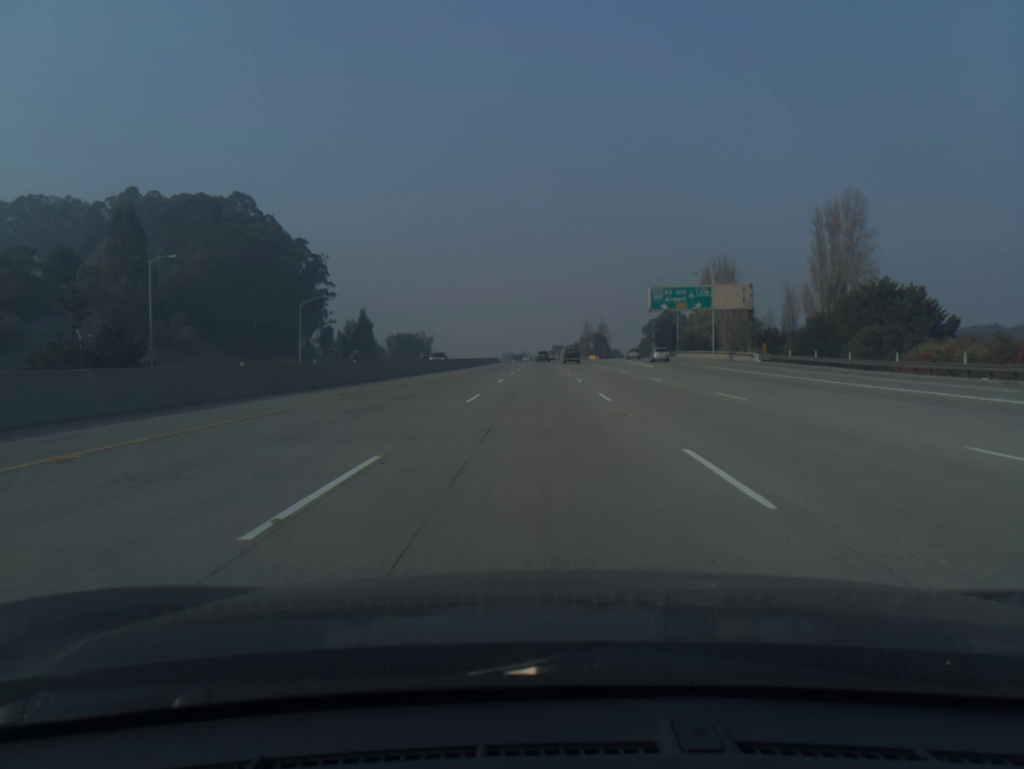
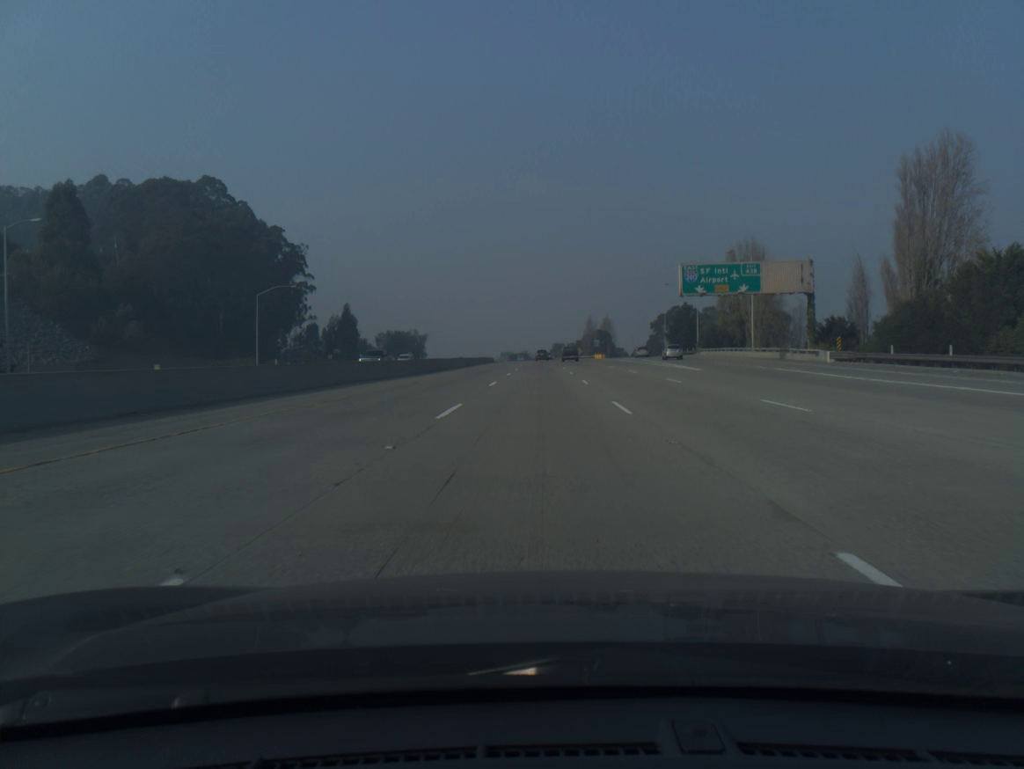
(0.0, +19.7) m; 0°
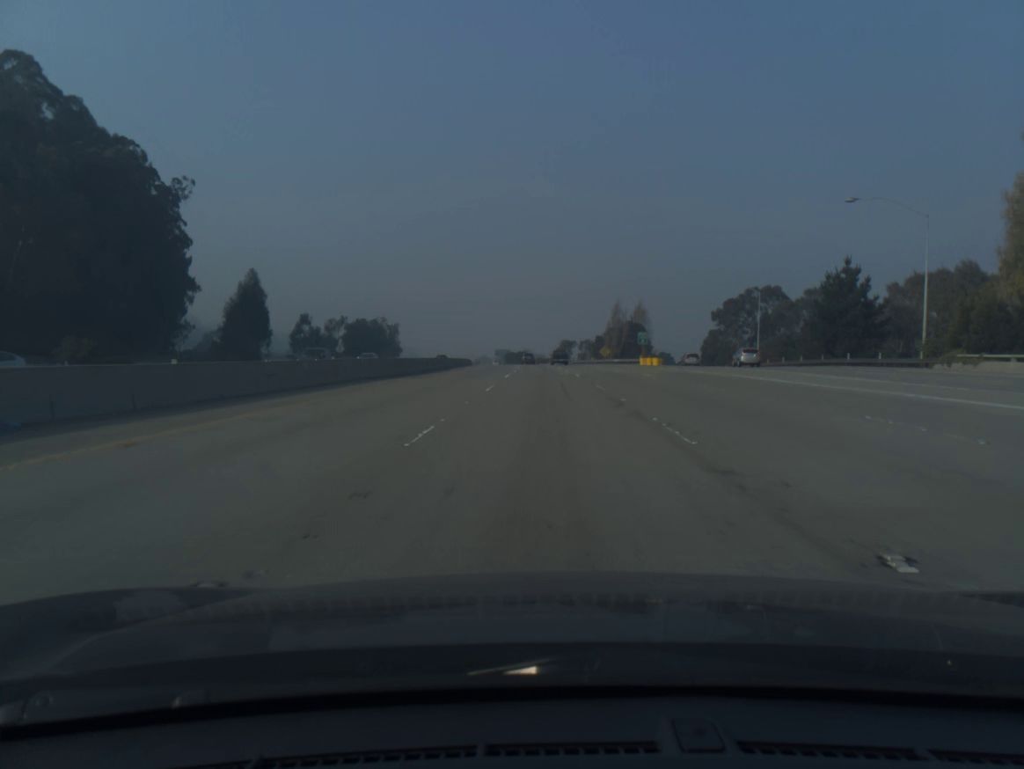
(-0.2, +78.6) m; 0°
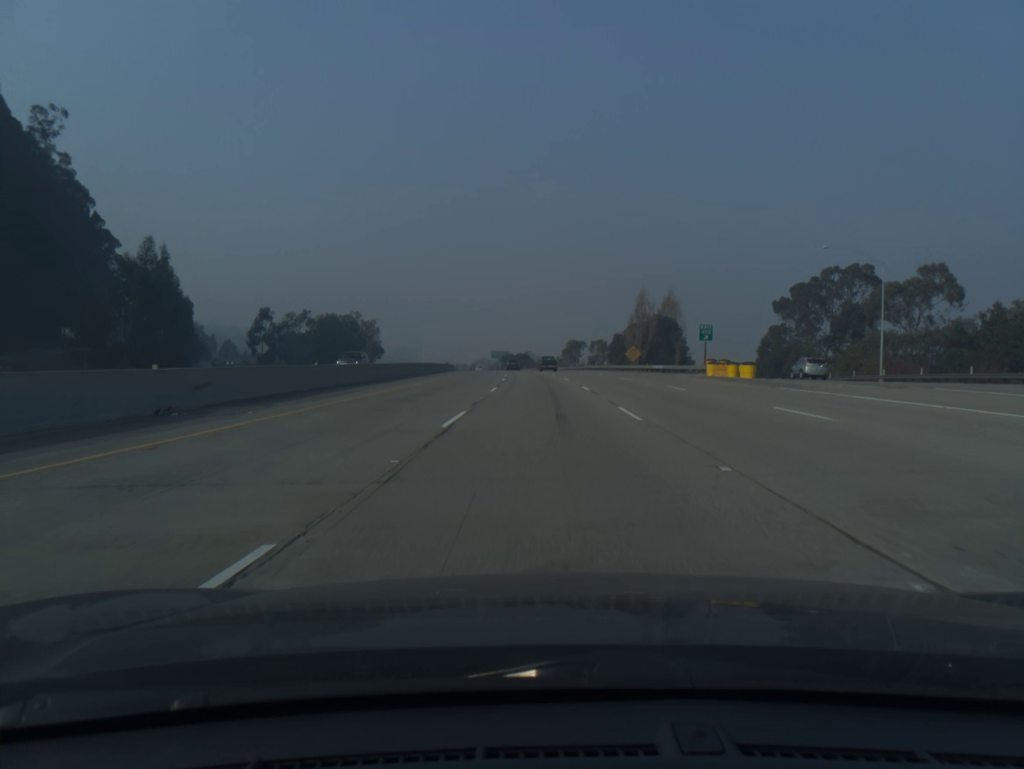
(0.0, +39.3) m; 0°
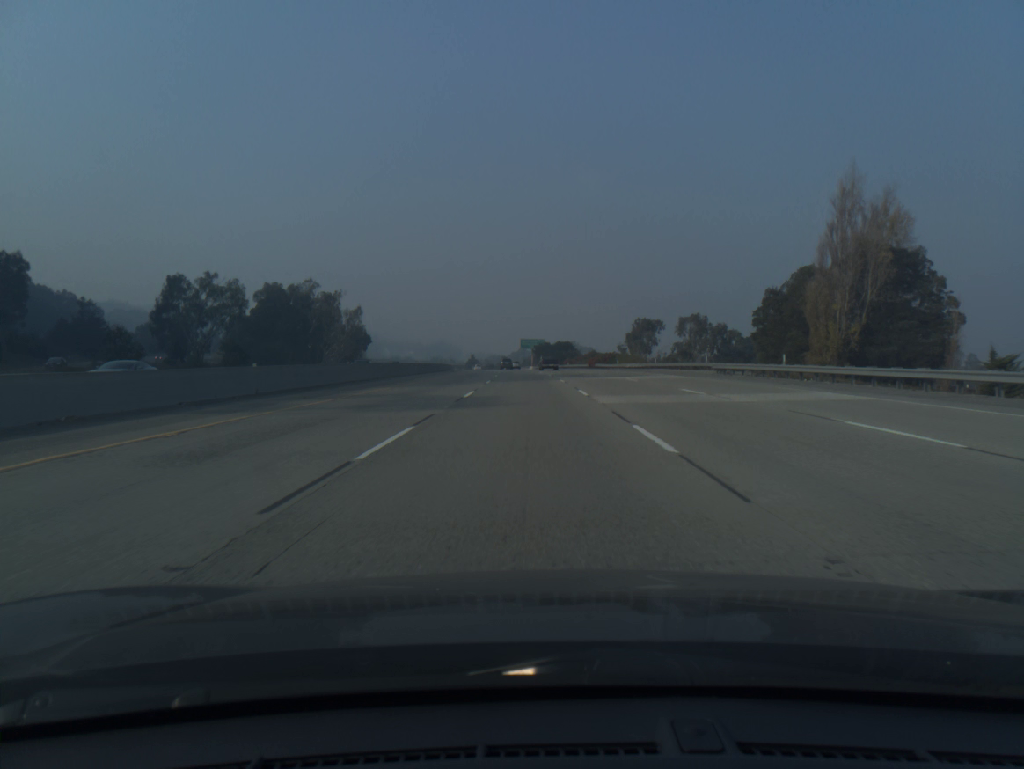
(-1.5, +78.5) m; -3°
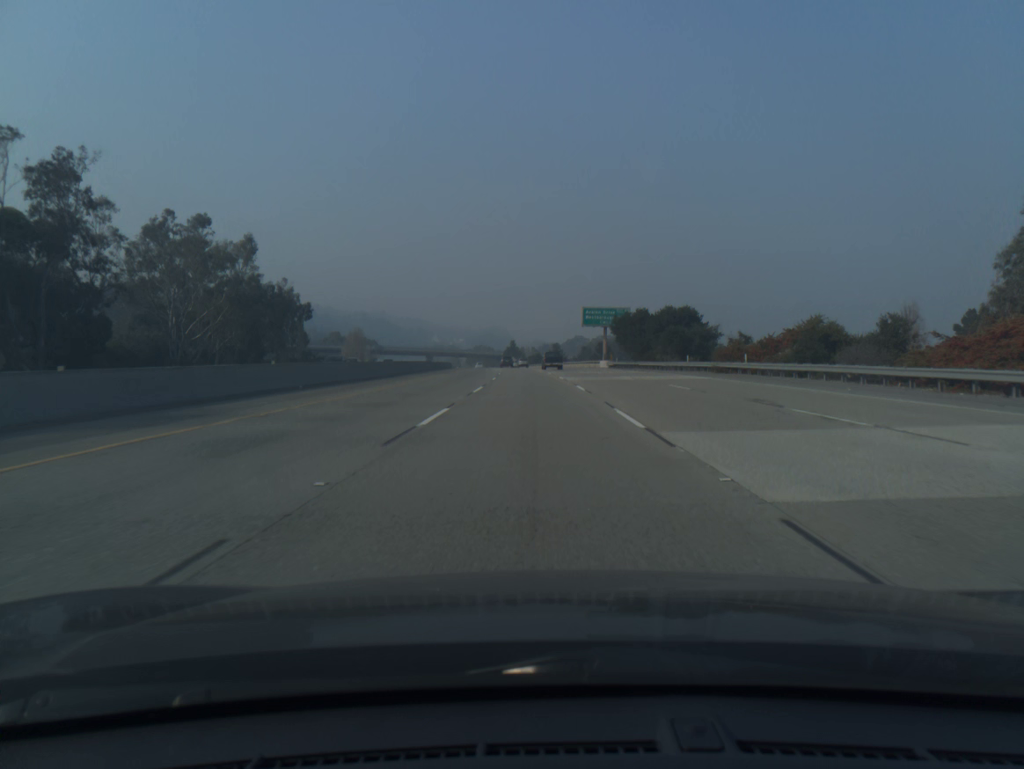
(-3.8, +98.6) m; -4°
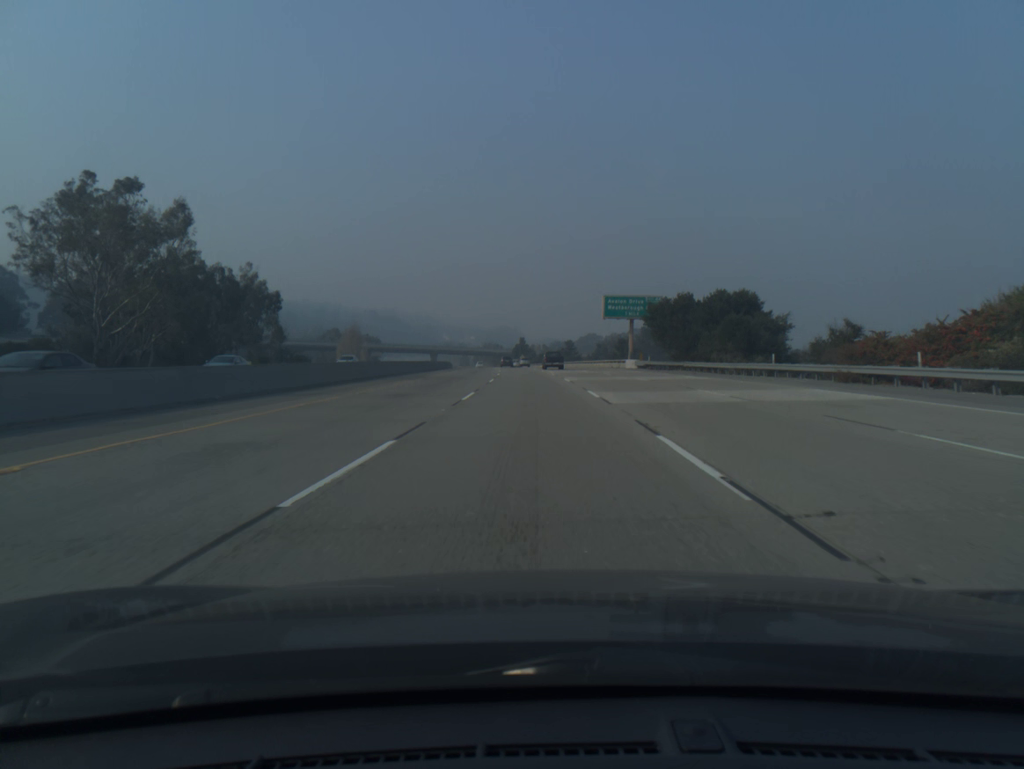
(-0.1, +19.8) m; -1°
